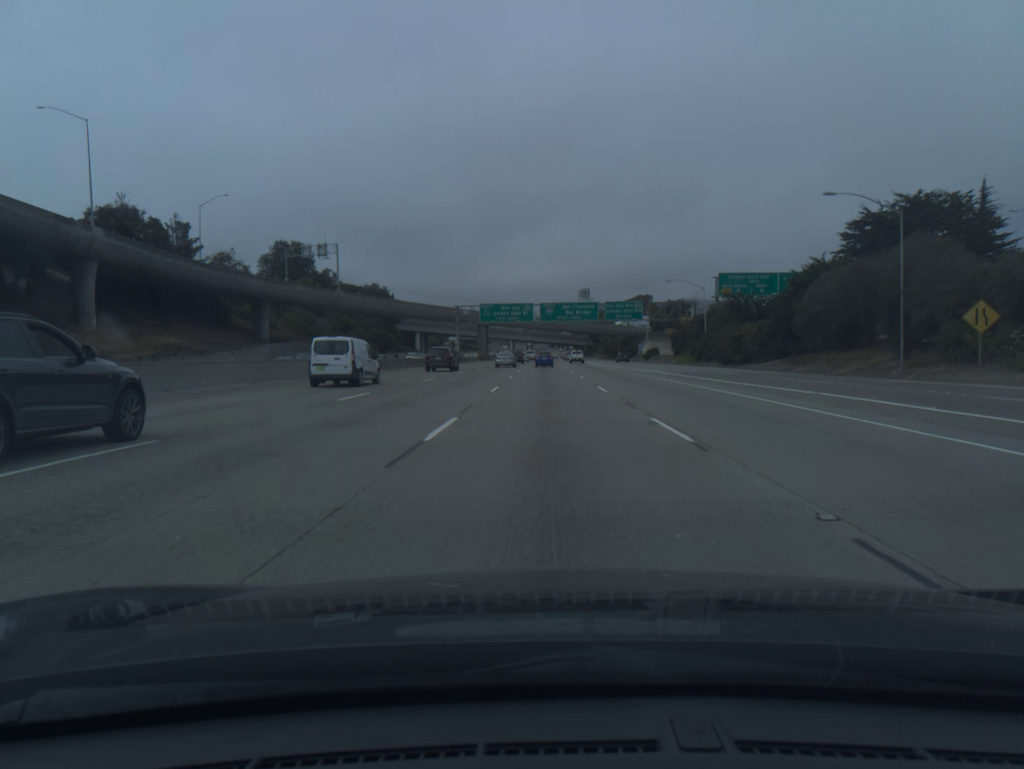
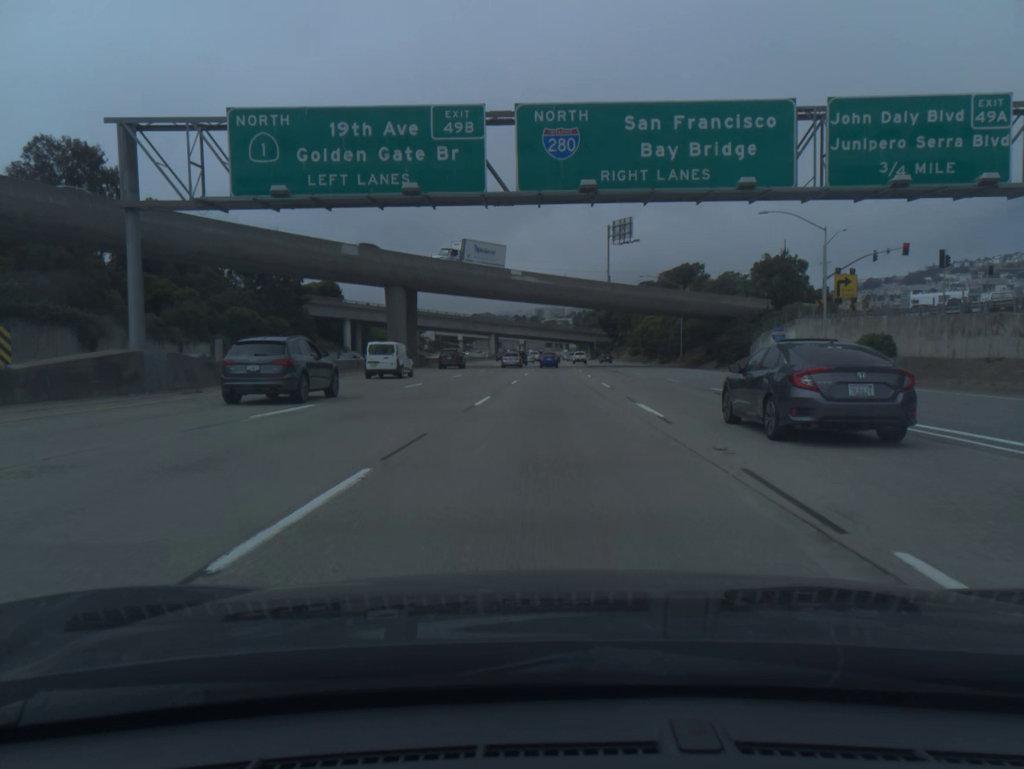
(+0.4, +91.9) m; 0°
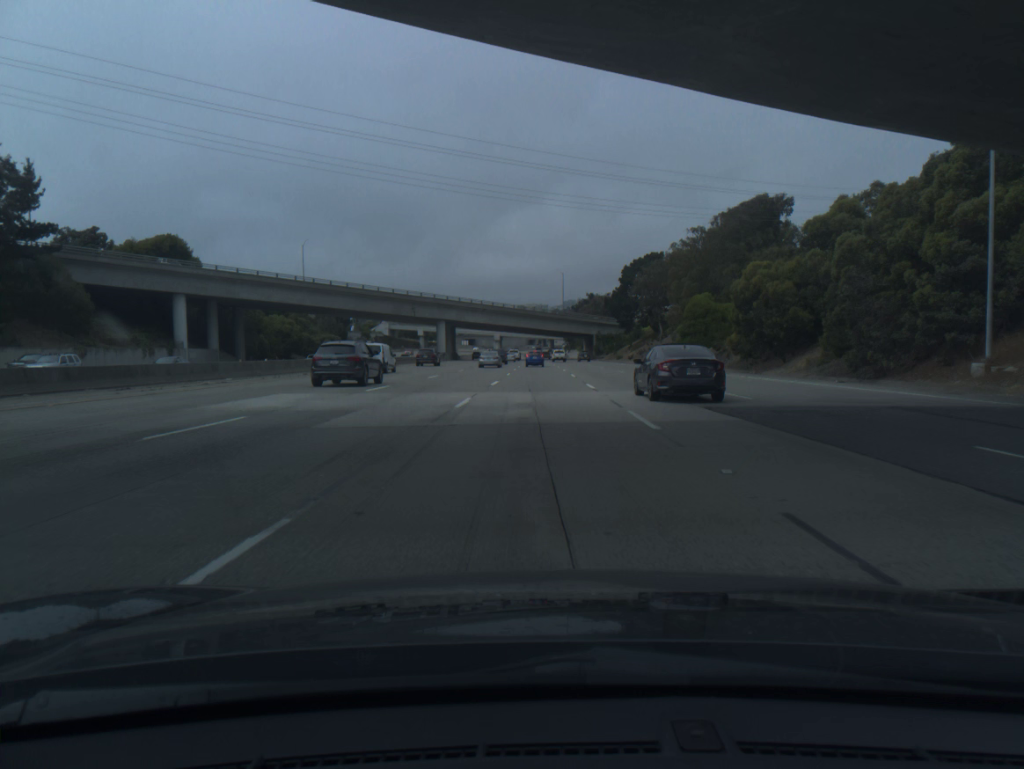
(+1.2, +74.4) m; +1°
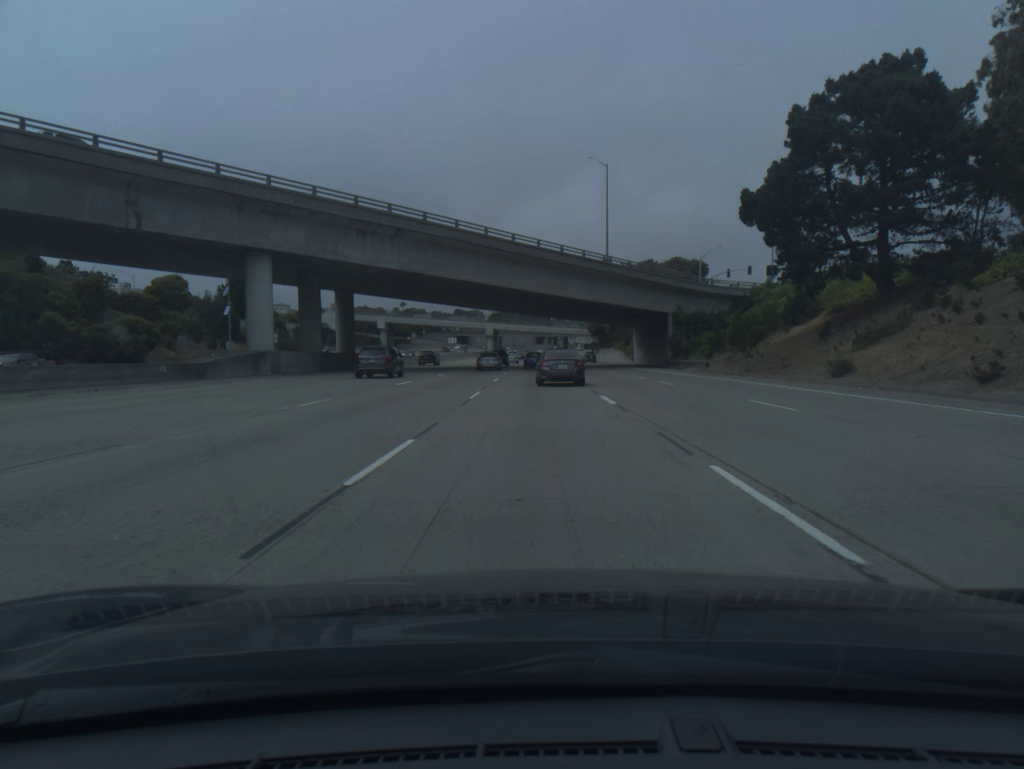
(-0.6, +93.7) m; -1°
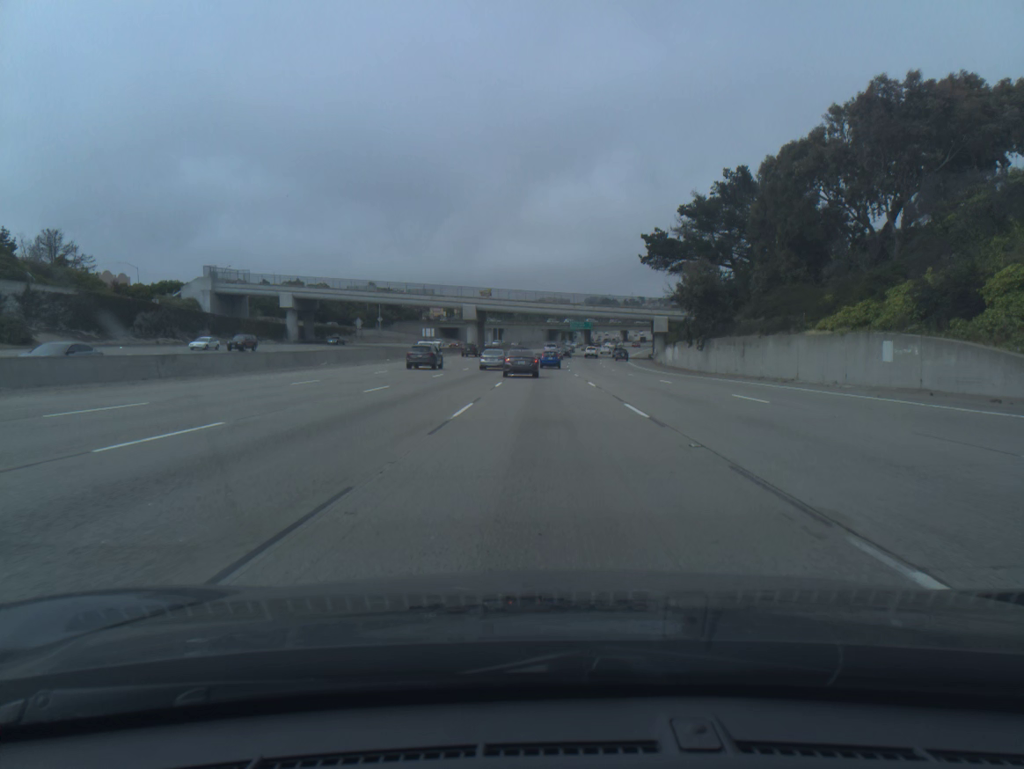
(-1.4, +92.6) m; -1°
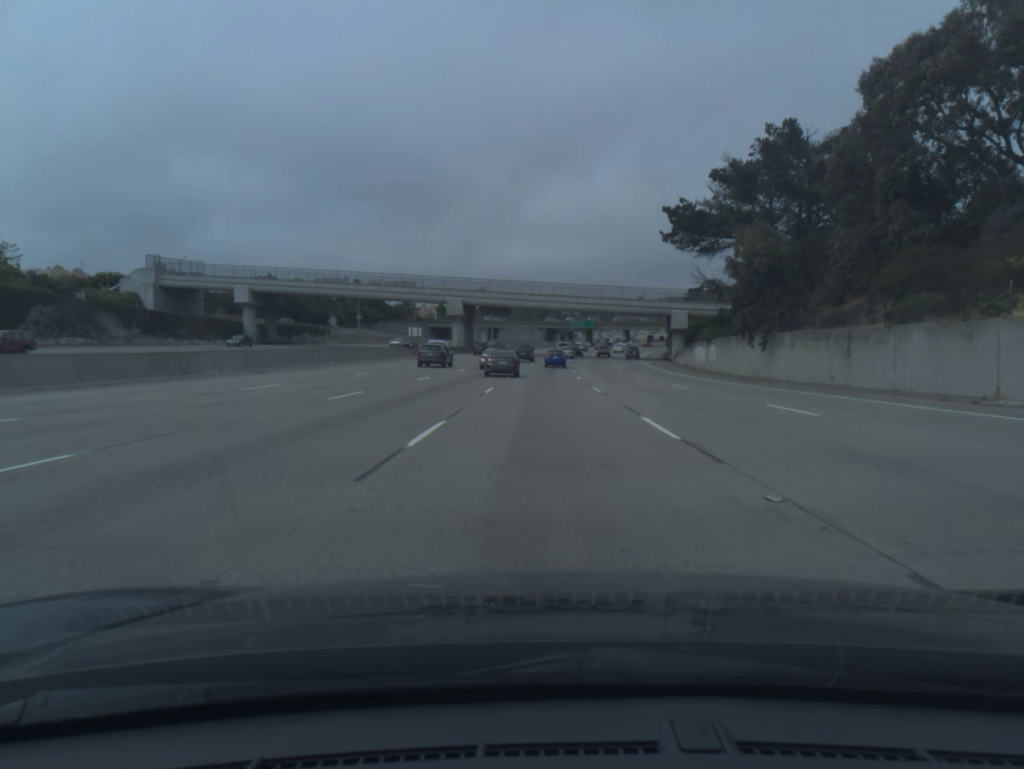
(0.0, +18.4) m; 0°
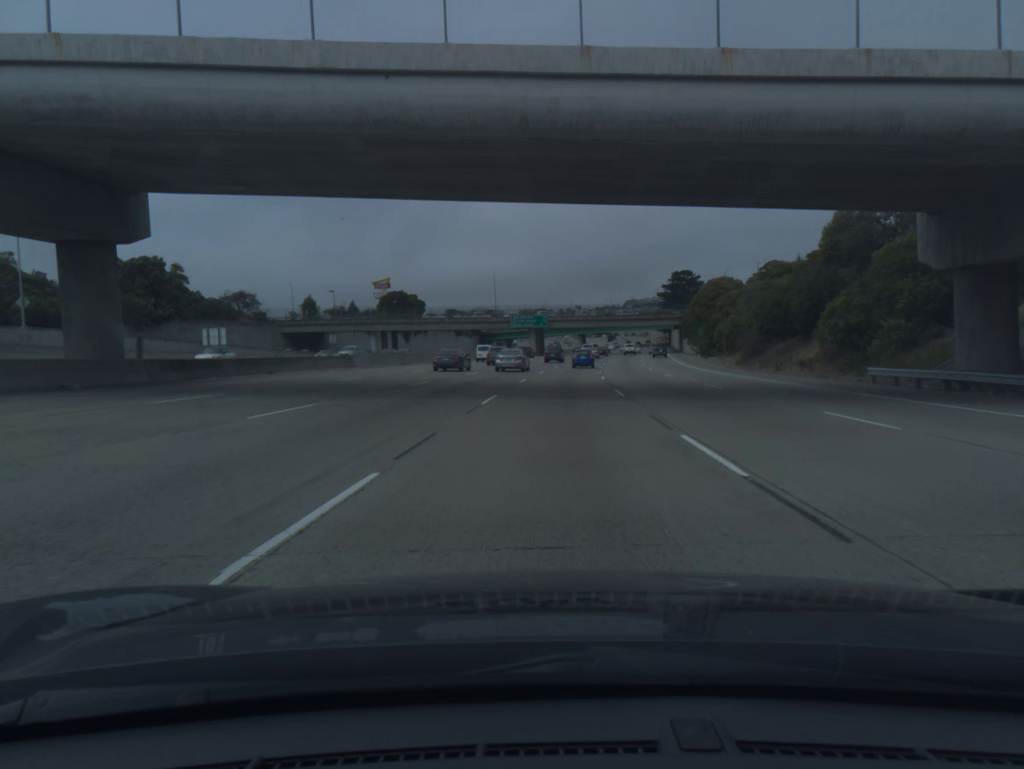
(+2.1, +91.1) m; +4°
